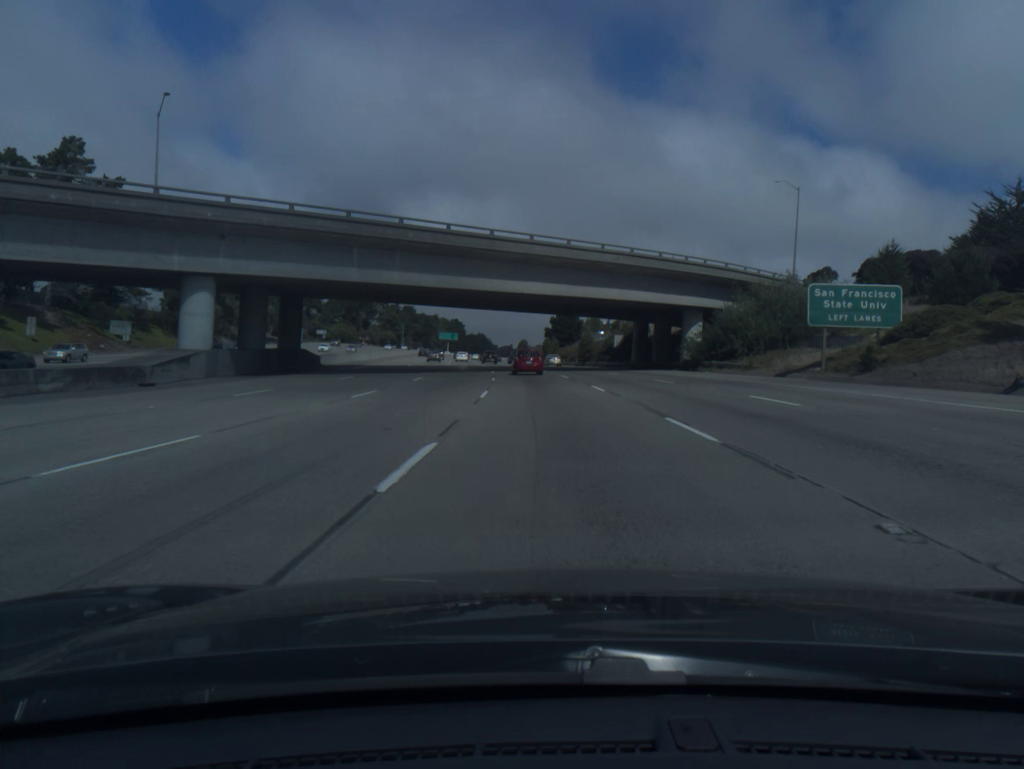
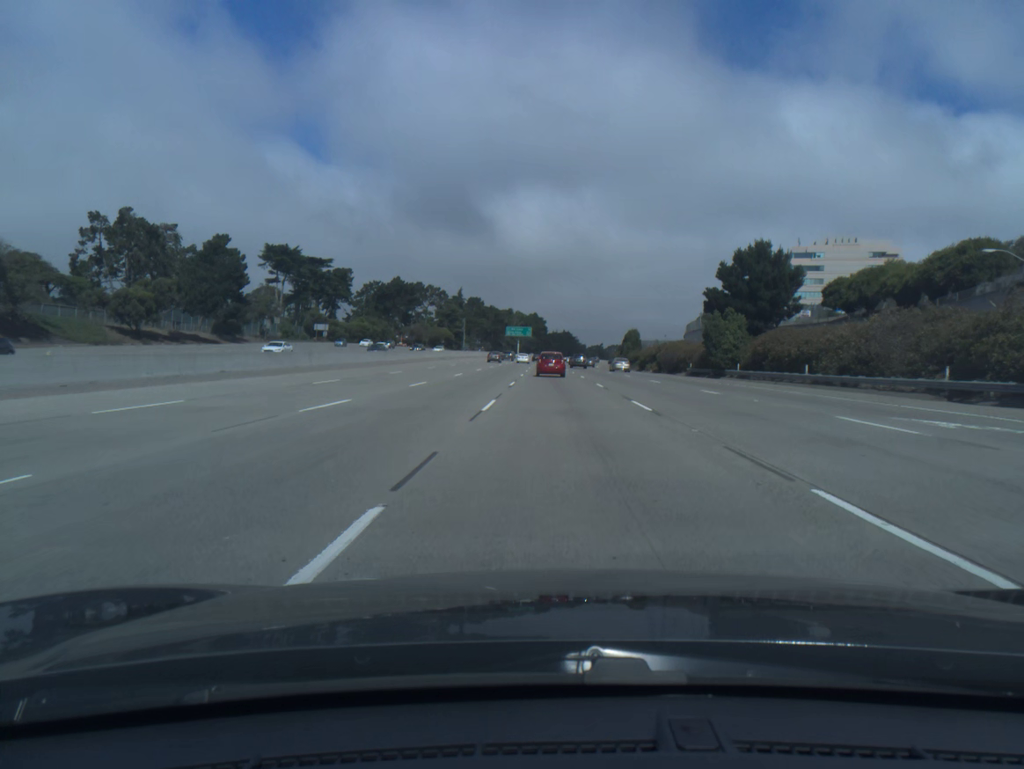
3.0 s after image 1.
(-5.6, +90.4) m; -6°
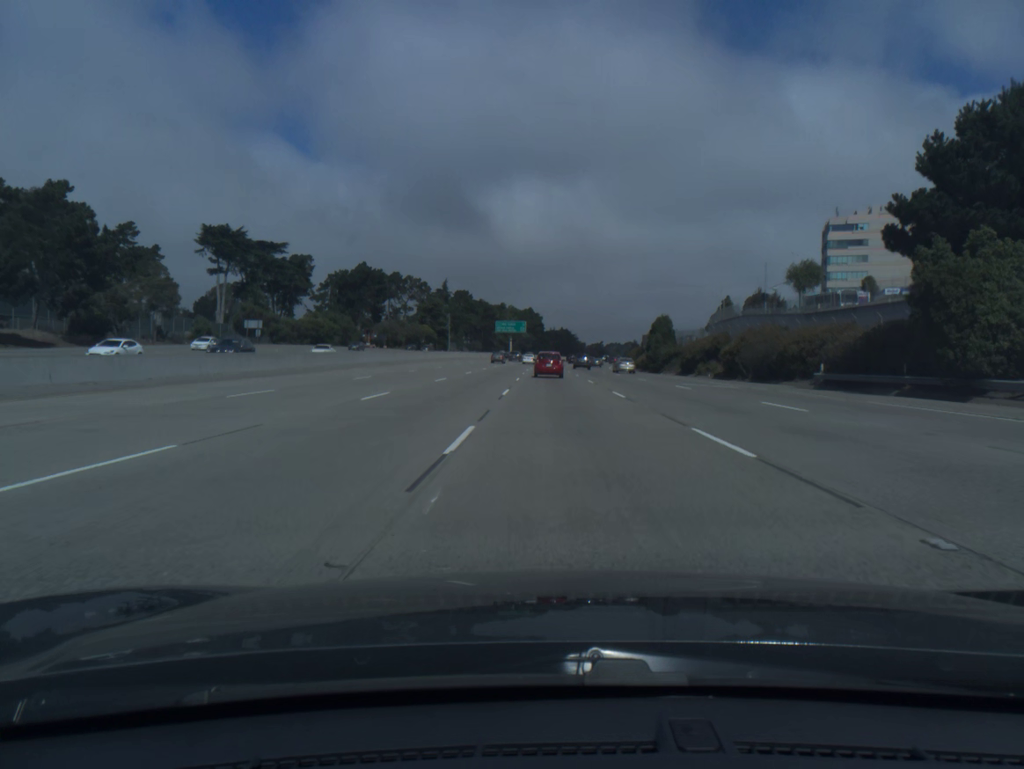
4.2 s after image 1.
(0.0, +36.7) m; 0°
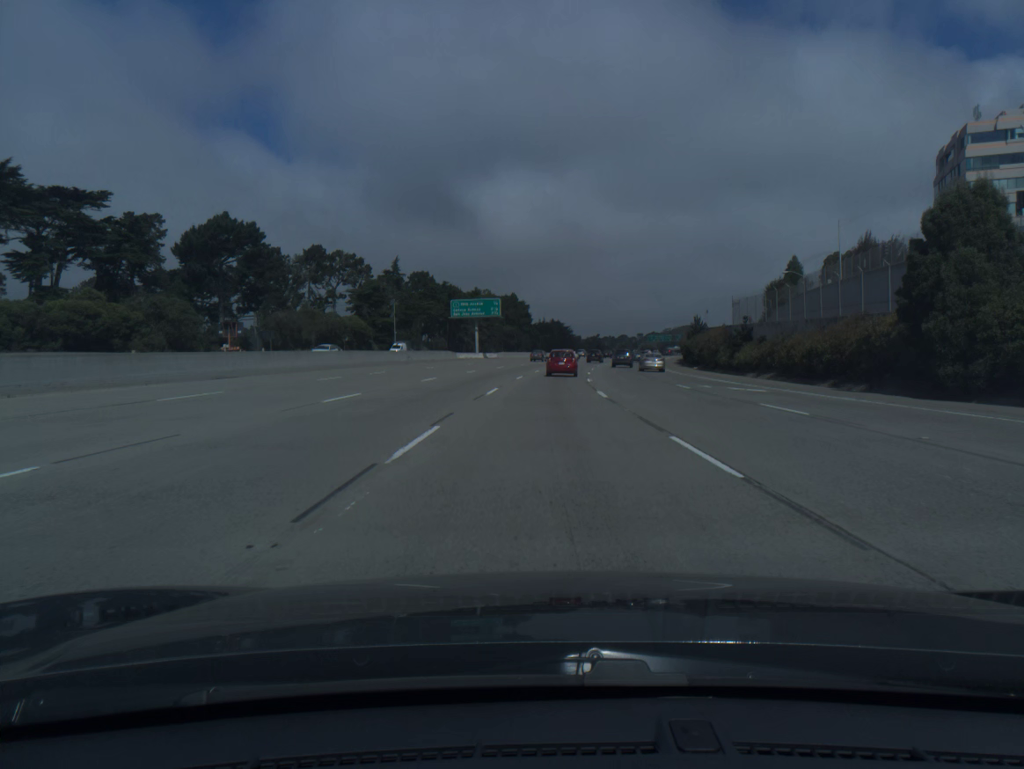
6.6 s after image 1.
(+0.5, +73.0) m; +1°
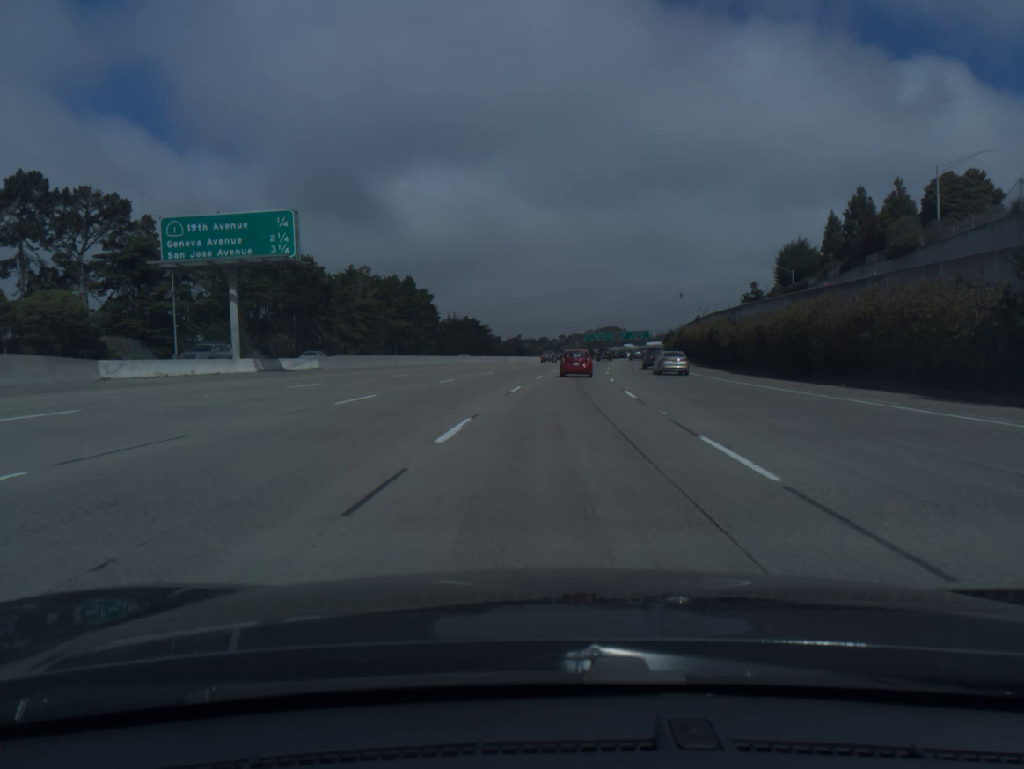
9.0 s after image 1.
(+2.4, +71.5) m; +6°
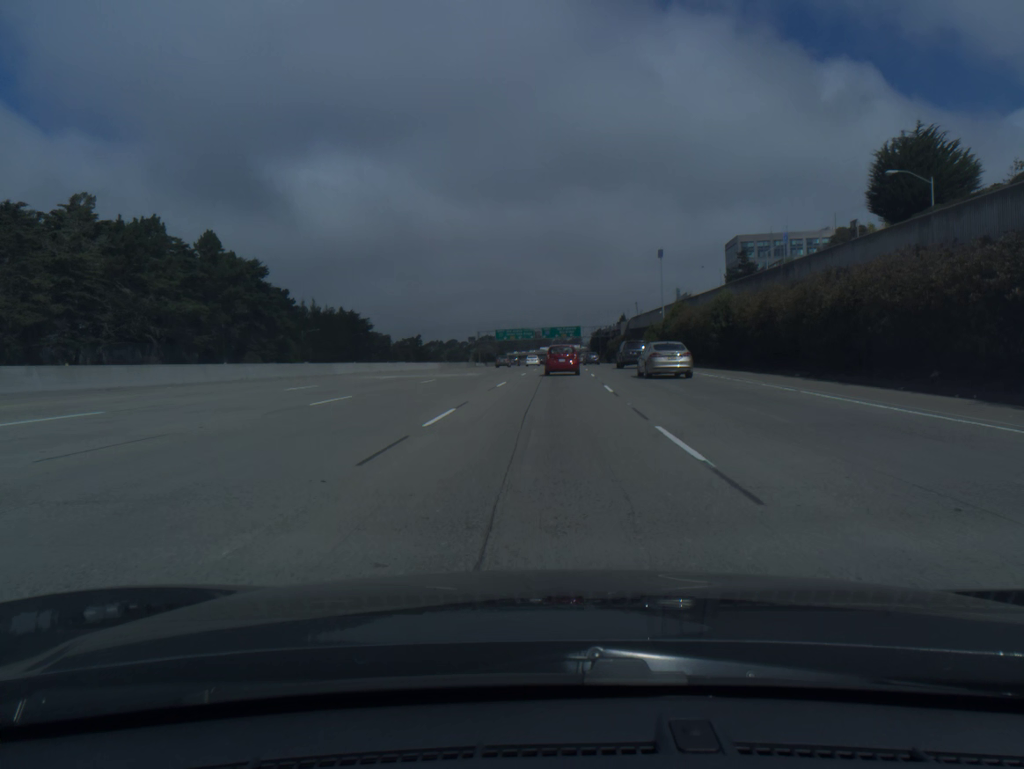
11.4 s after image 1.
(+4.5, +70.5) m; +6°
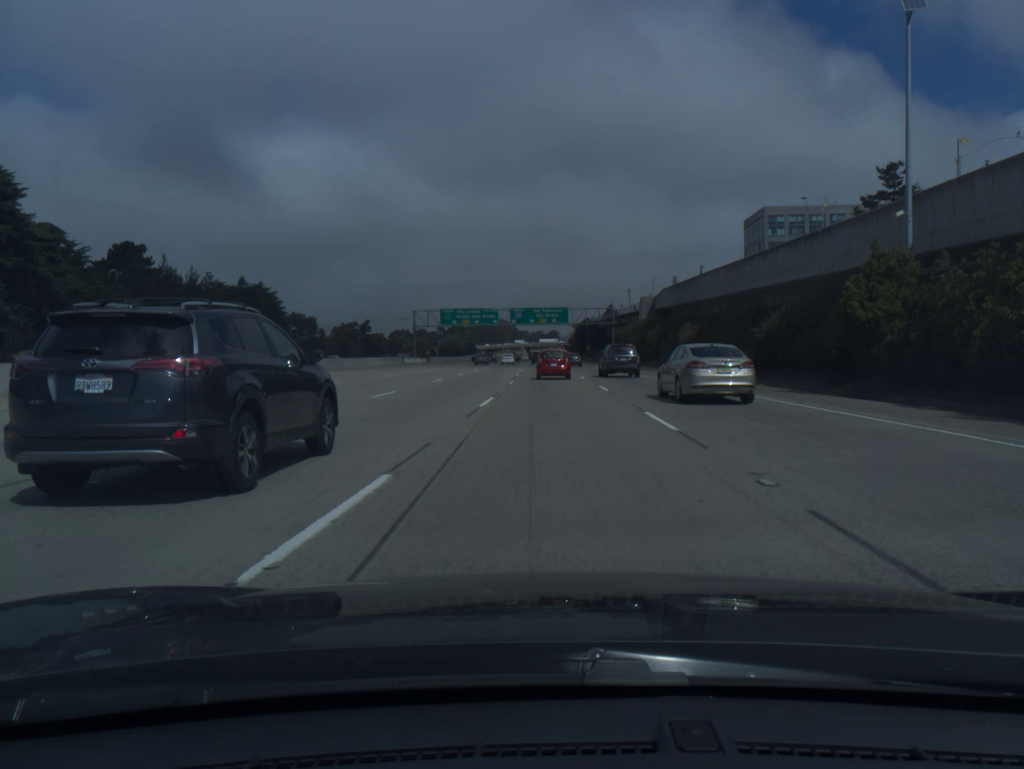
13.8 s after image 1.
(+1.6, +66.6) m; +2°
